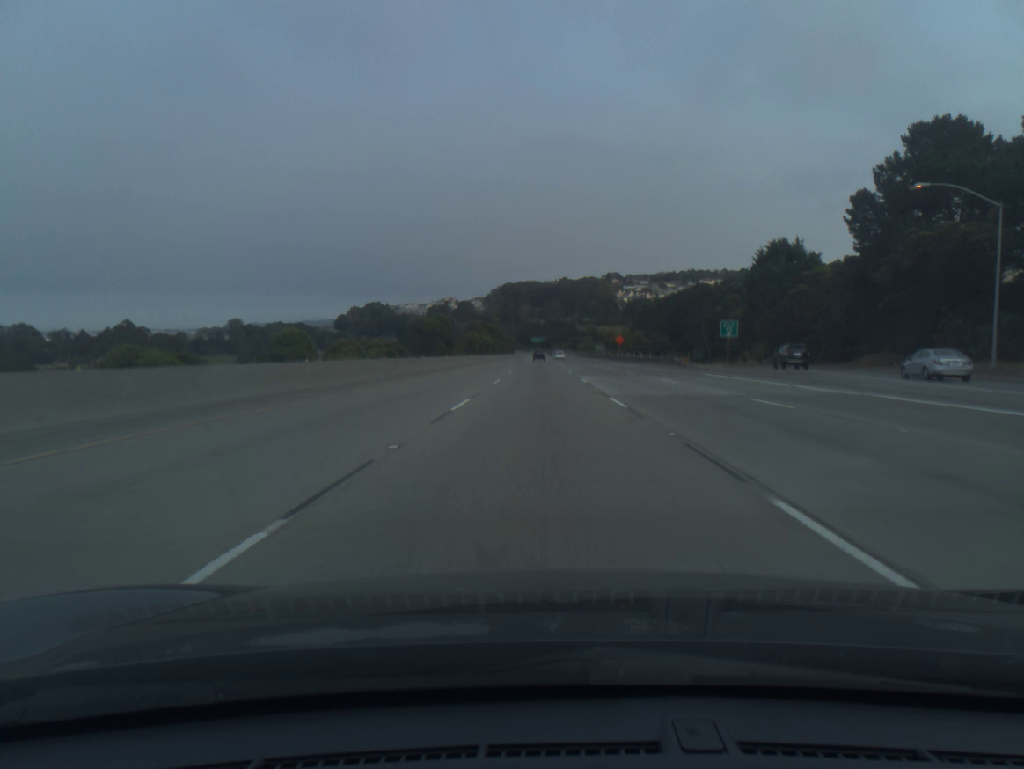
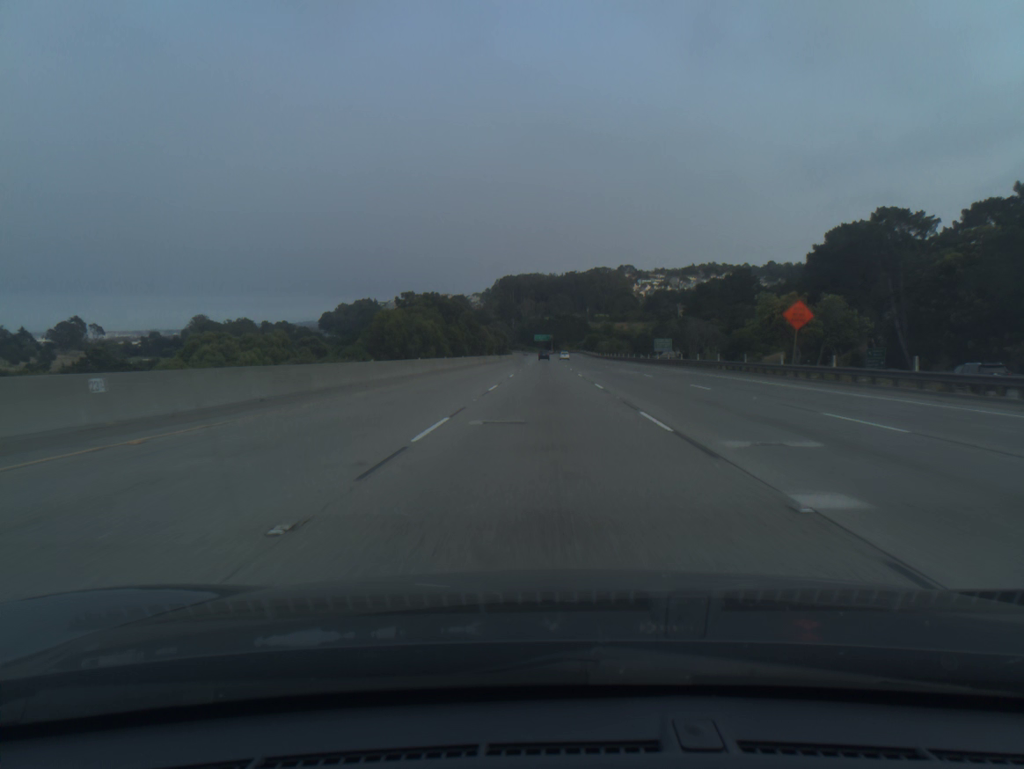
(-0.5, +92.6) m; 0°
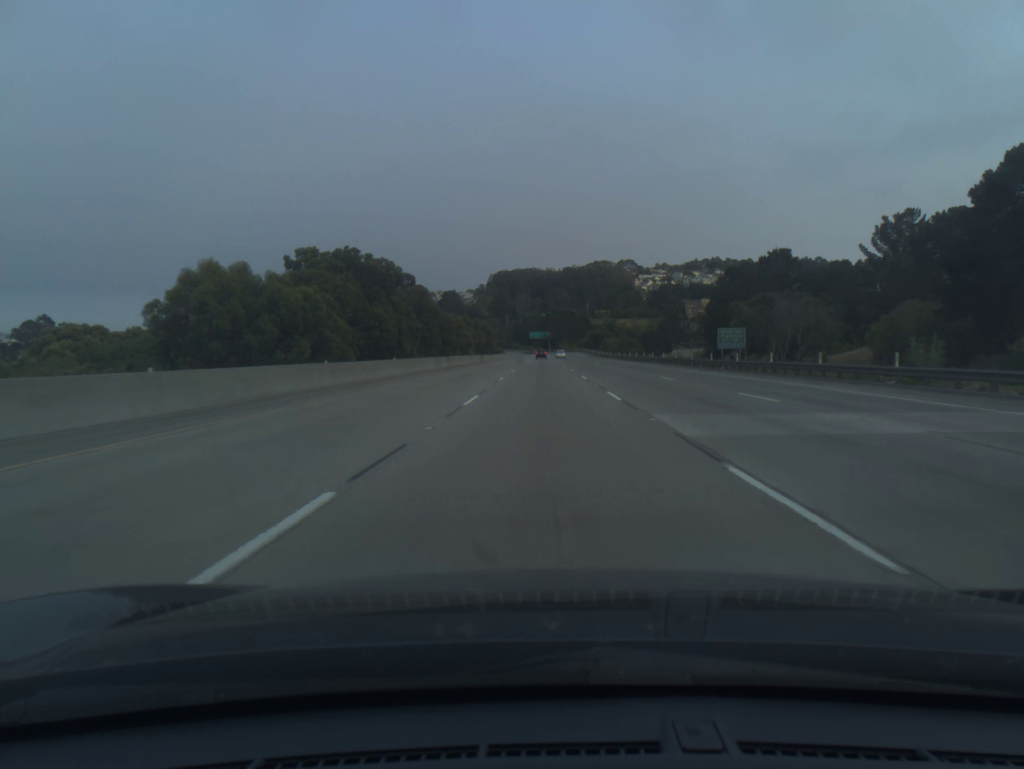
(+0.1, +37.0) m; 0°
